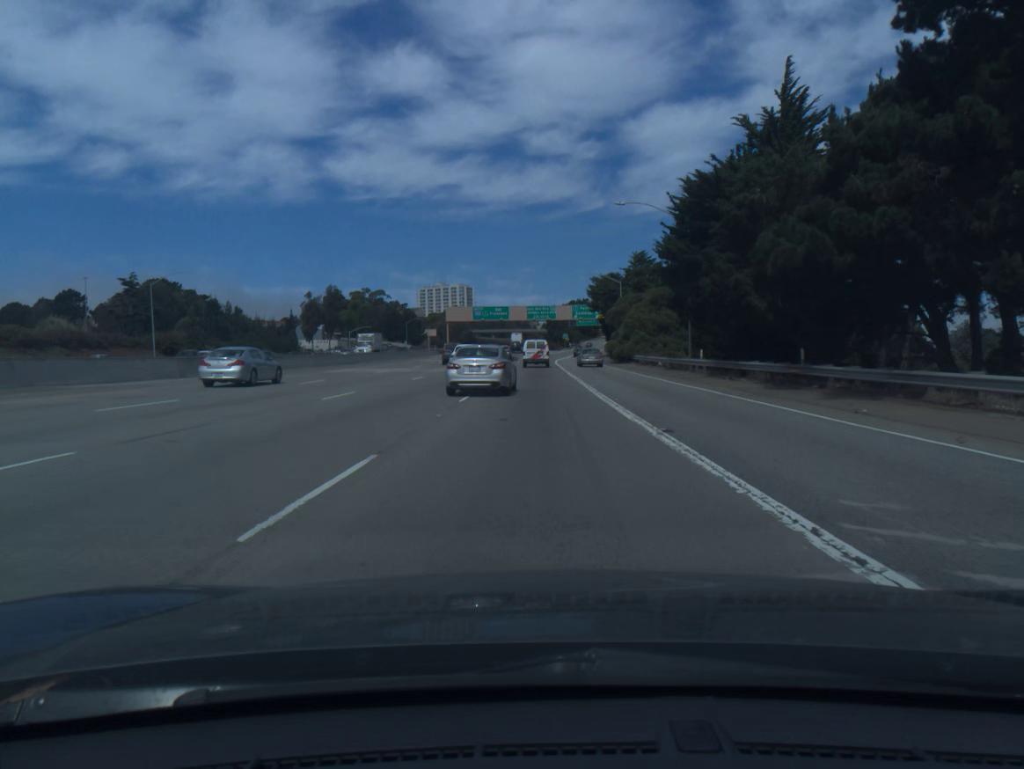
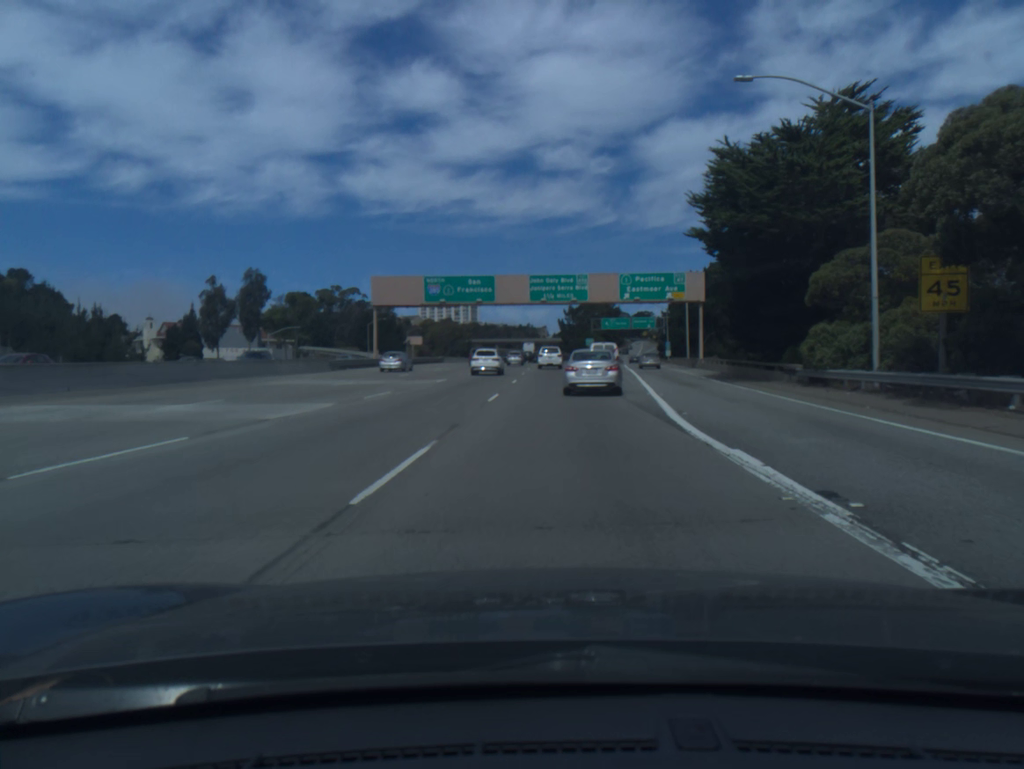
(-0.6, +71.4) m; -1°
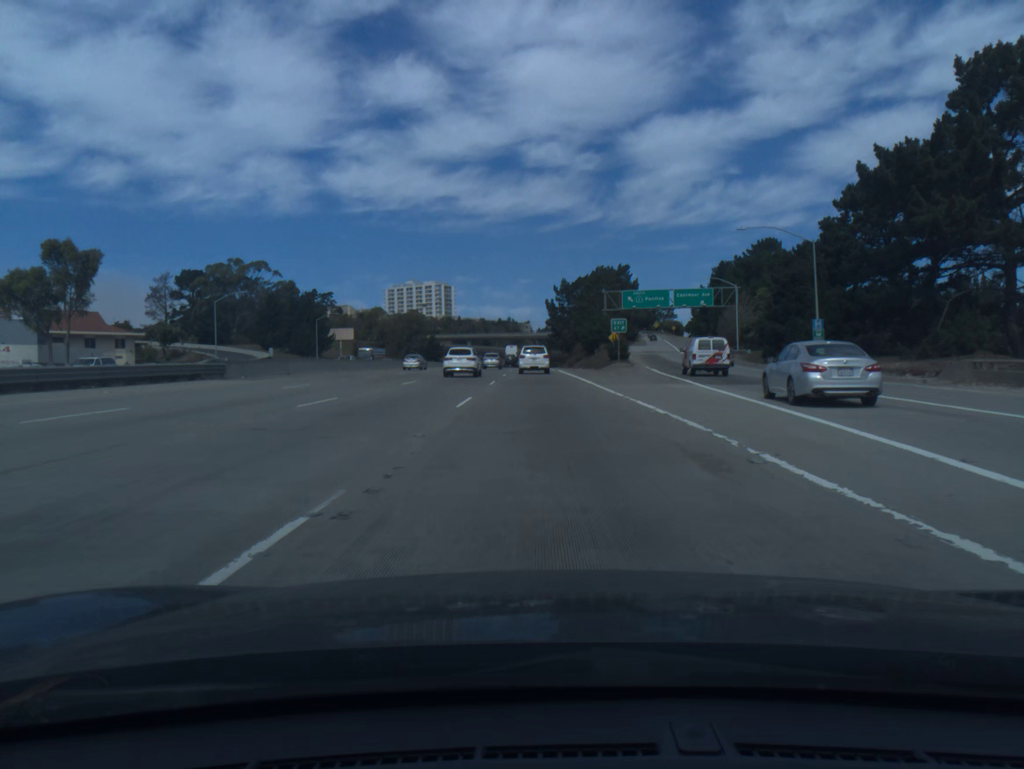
(+0.7, +77.3) m; +1°
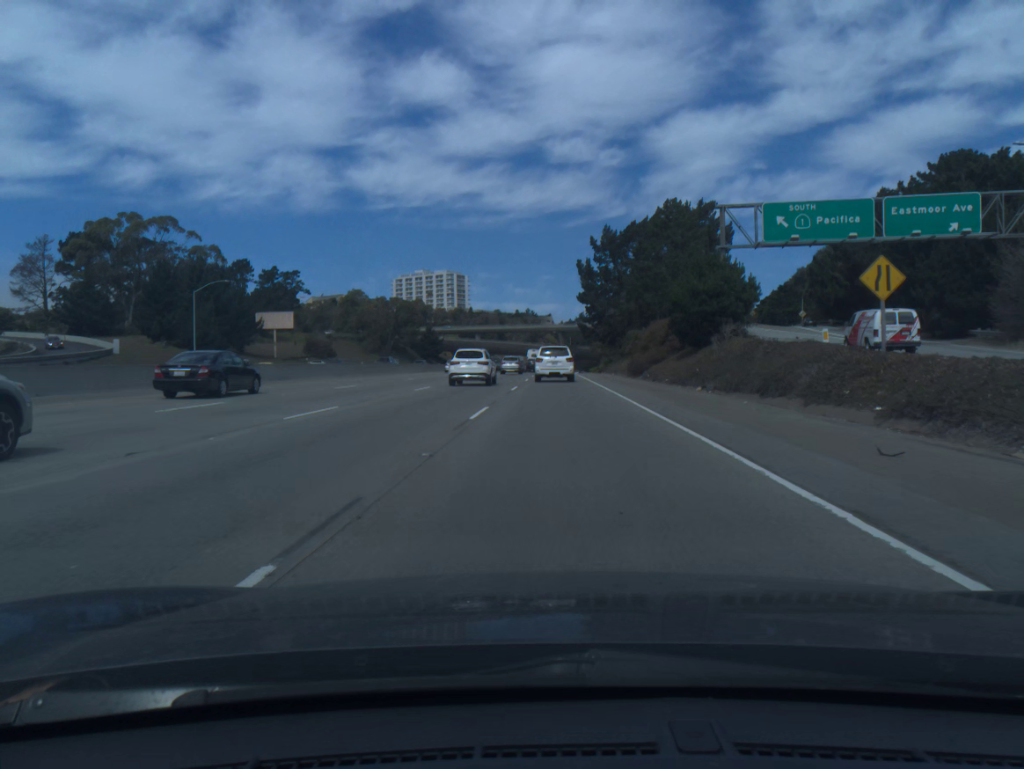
(-0.9, +63.2) m; -2°
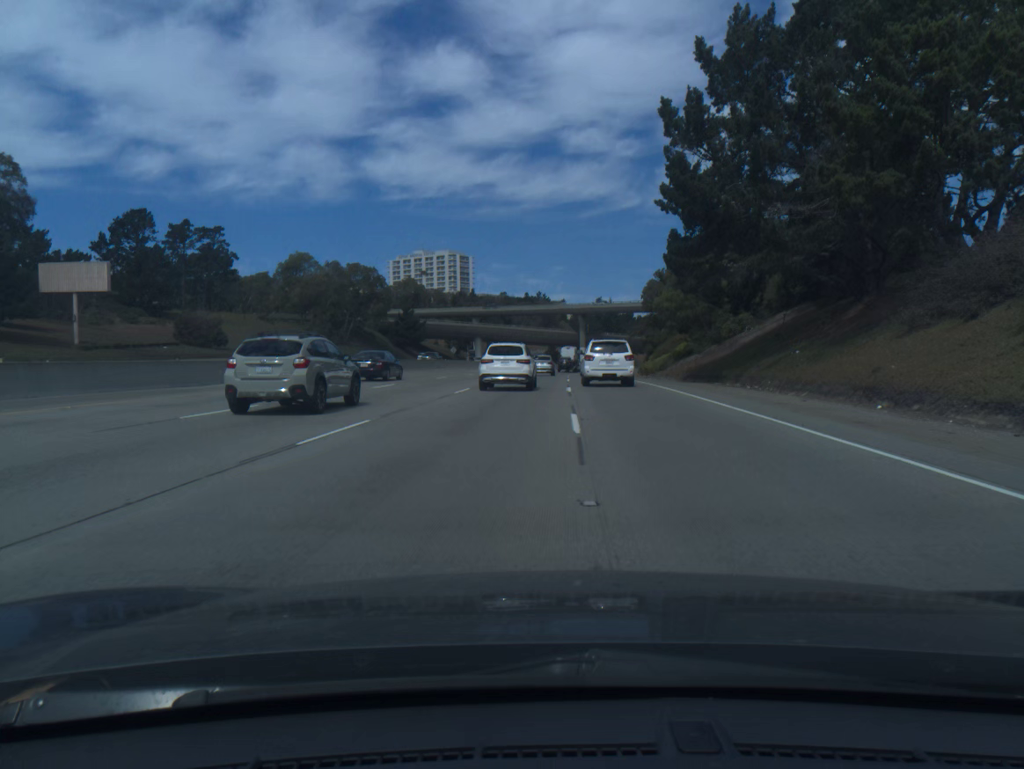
(-0.8, +61.9) m; -1°
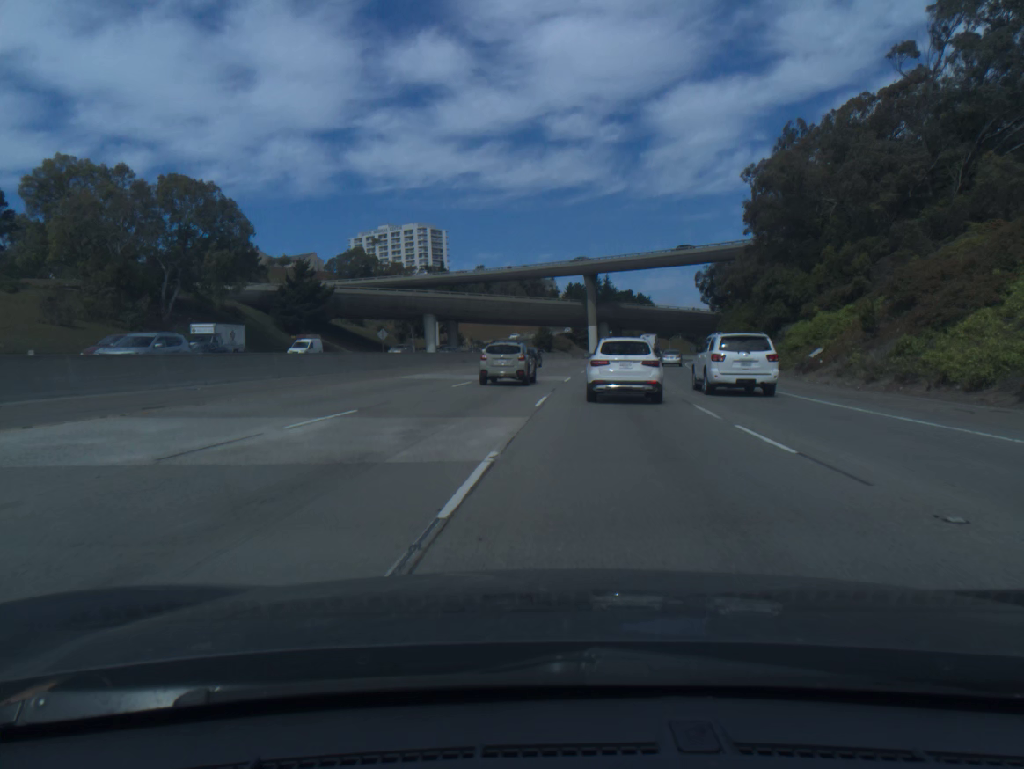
(-0.1, +74.9) m; +1°
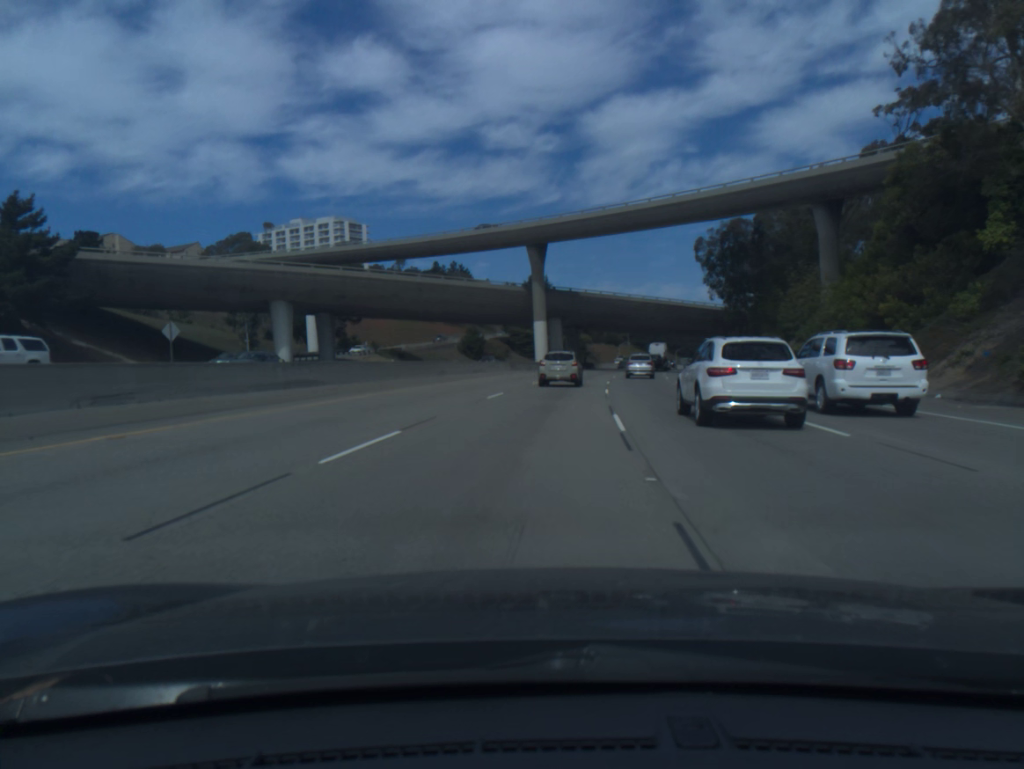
(+1.6, +47.2) m; +4°
